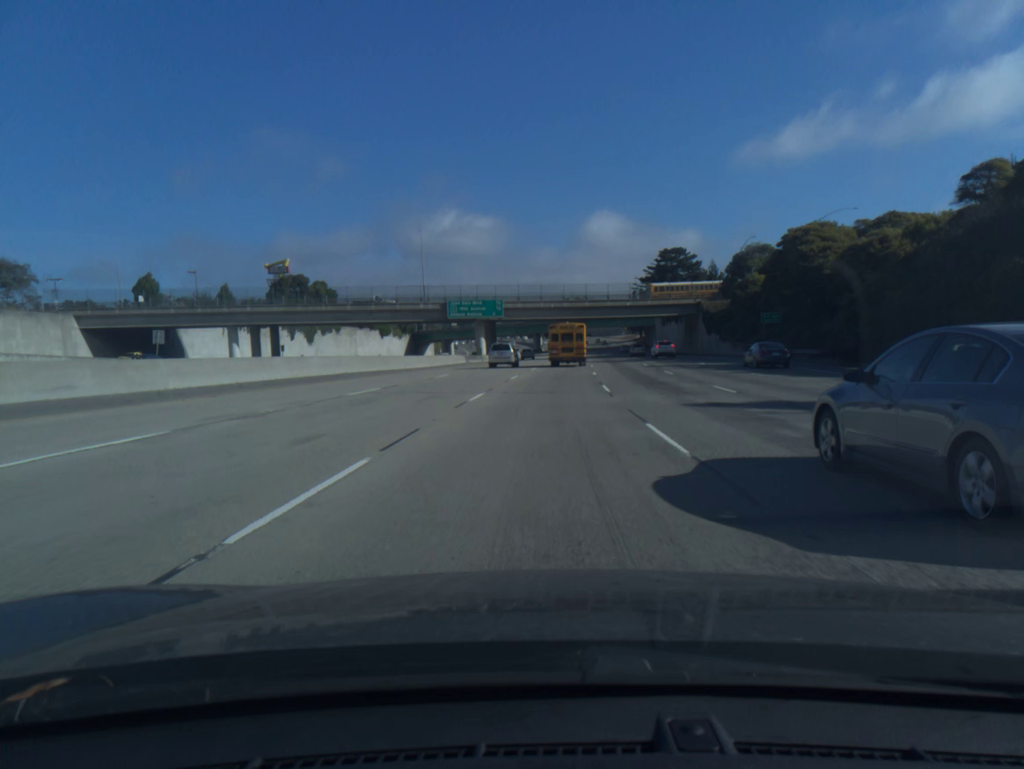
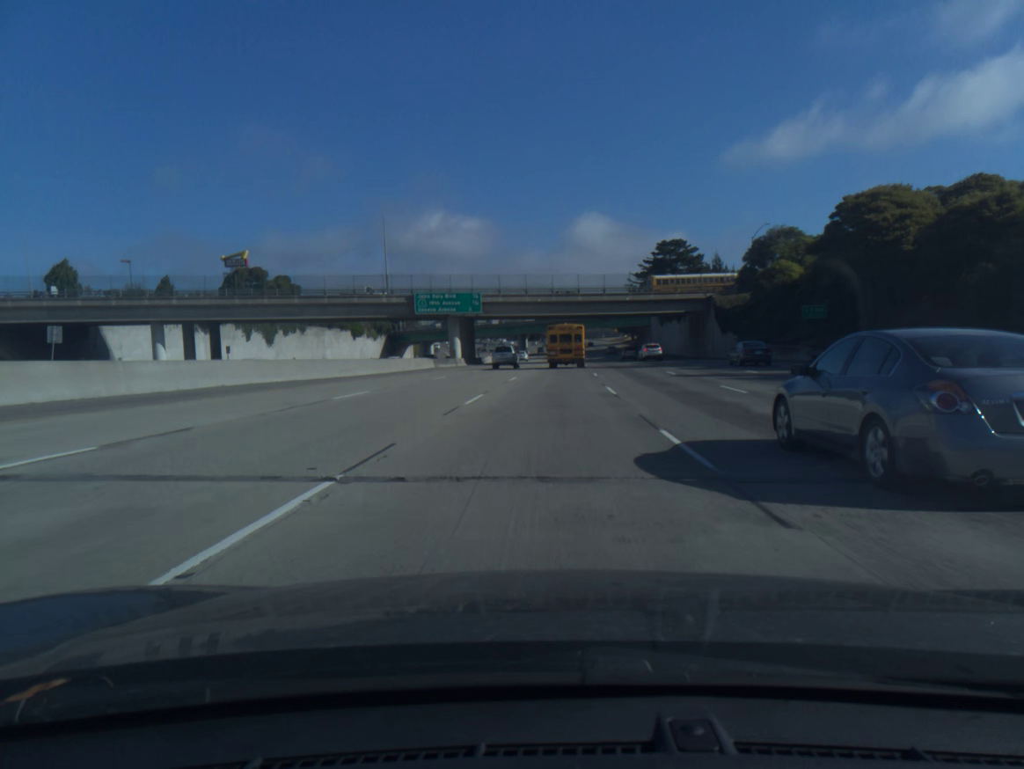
(+0.1, +15.6) m; +1°
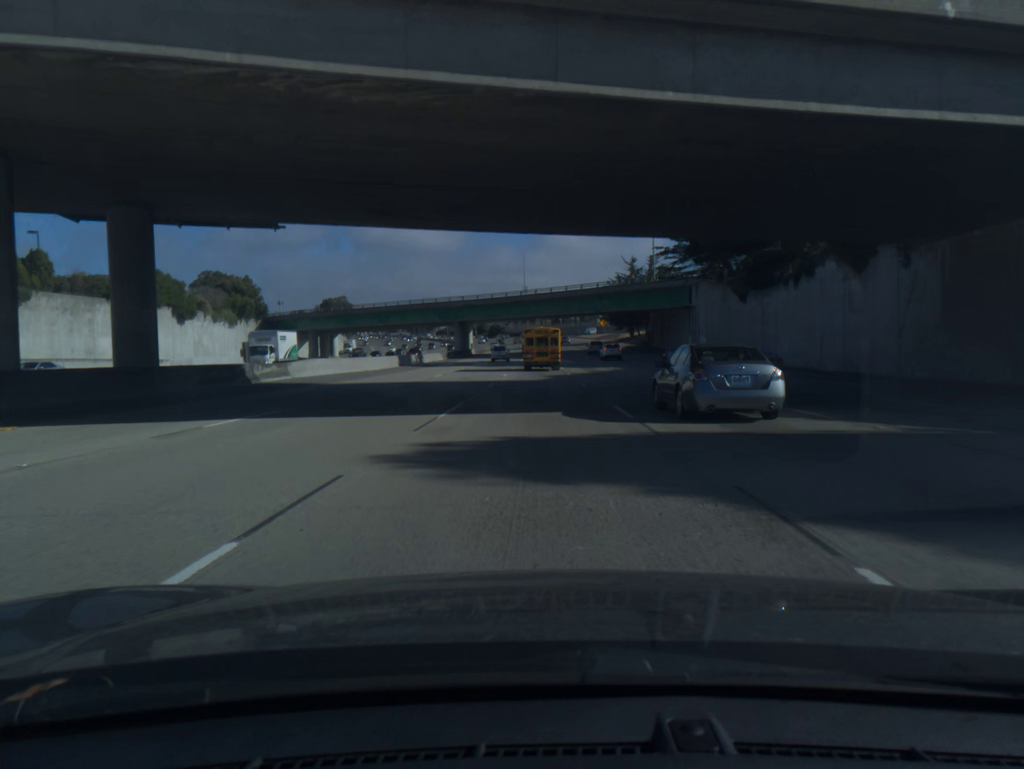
(+2.7, +77.8) m; +3°
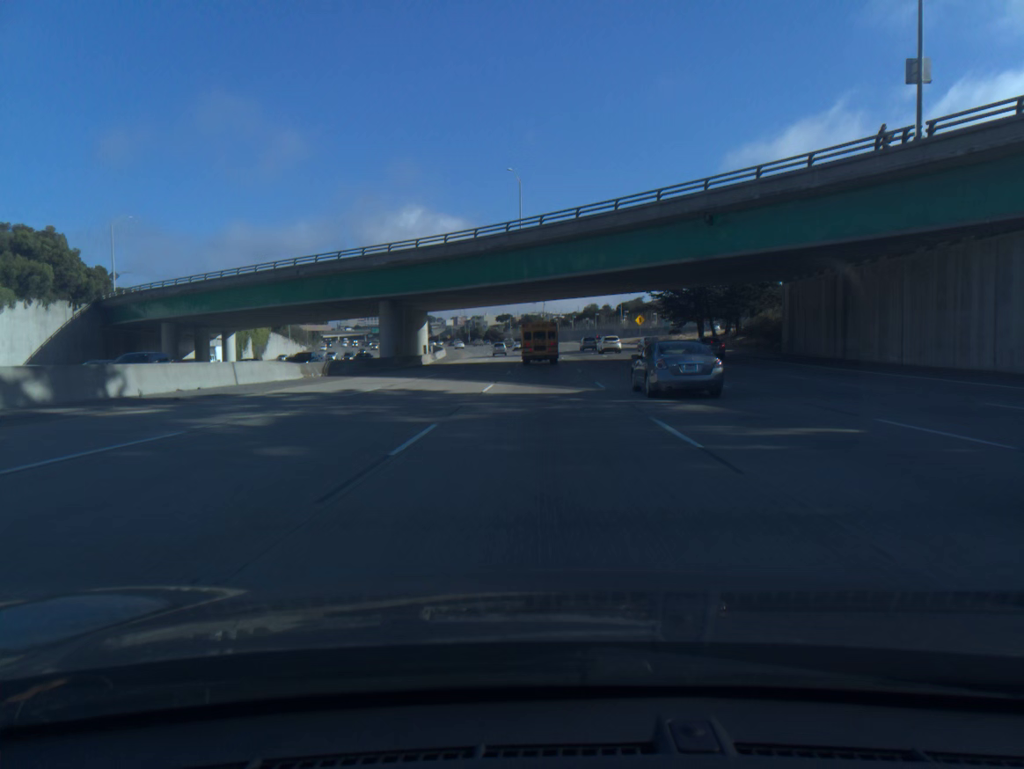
(-0.3, +62.2) m; 0°
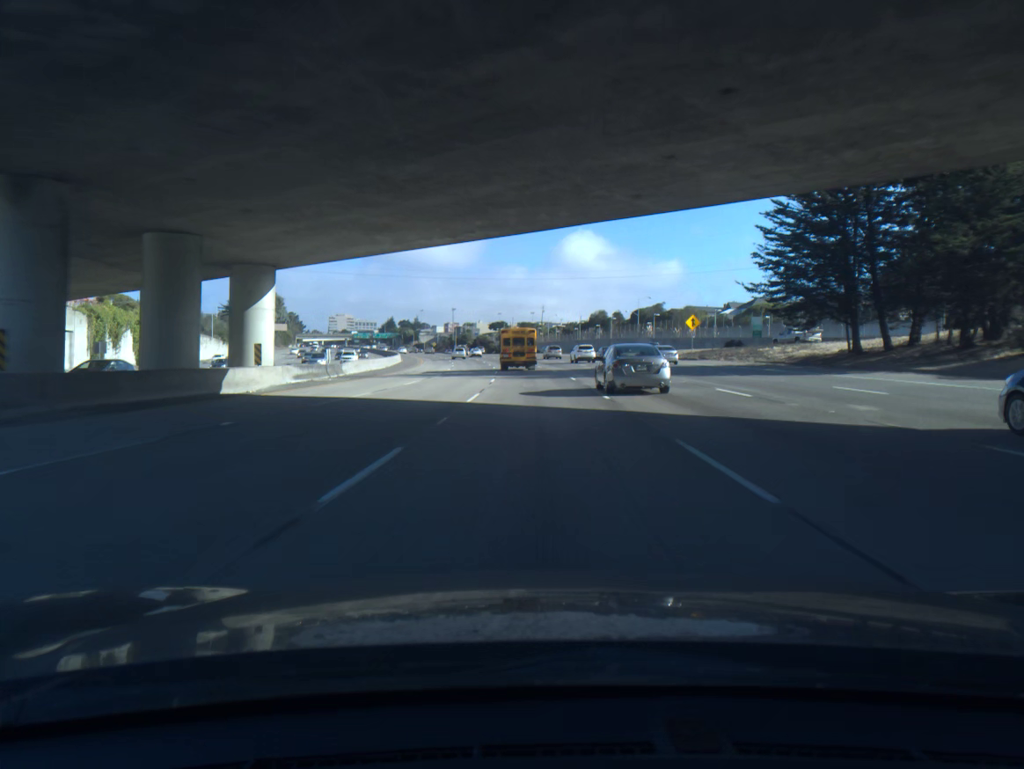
(+0.1, +46.2) m; 0°
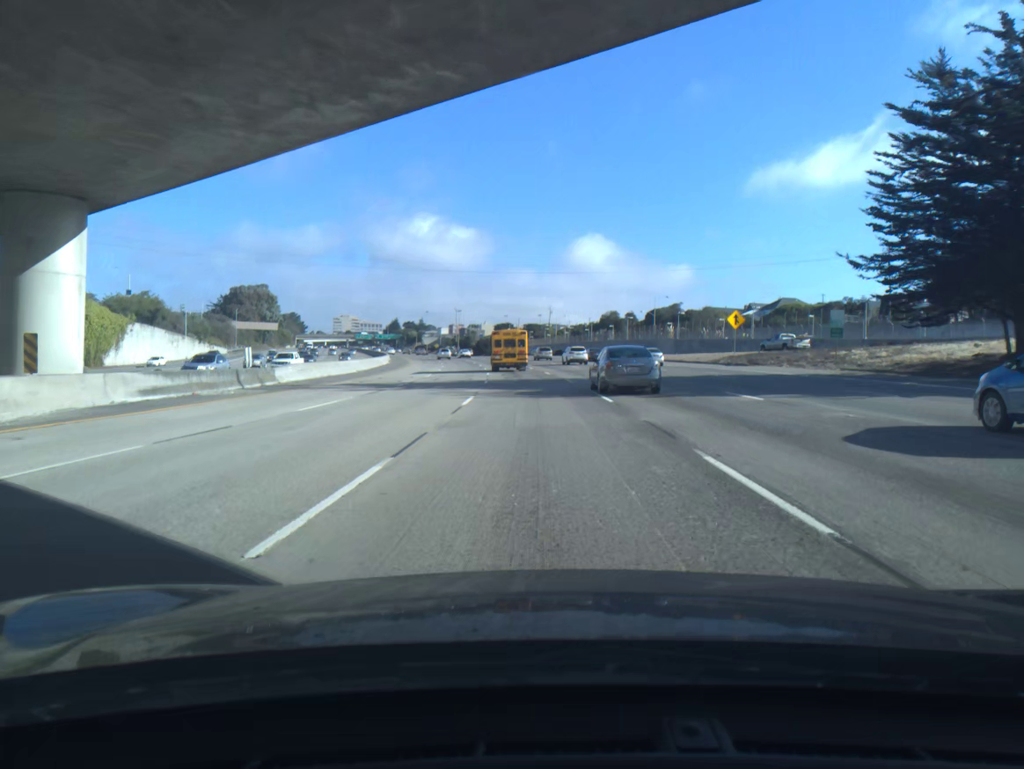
(0.0, +15.3) m; 0°
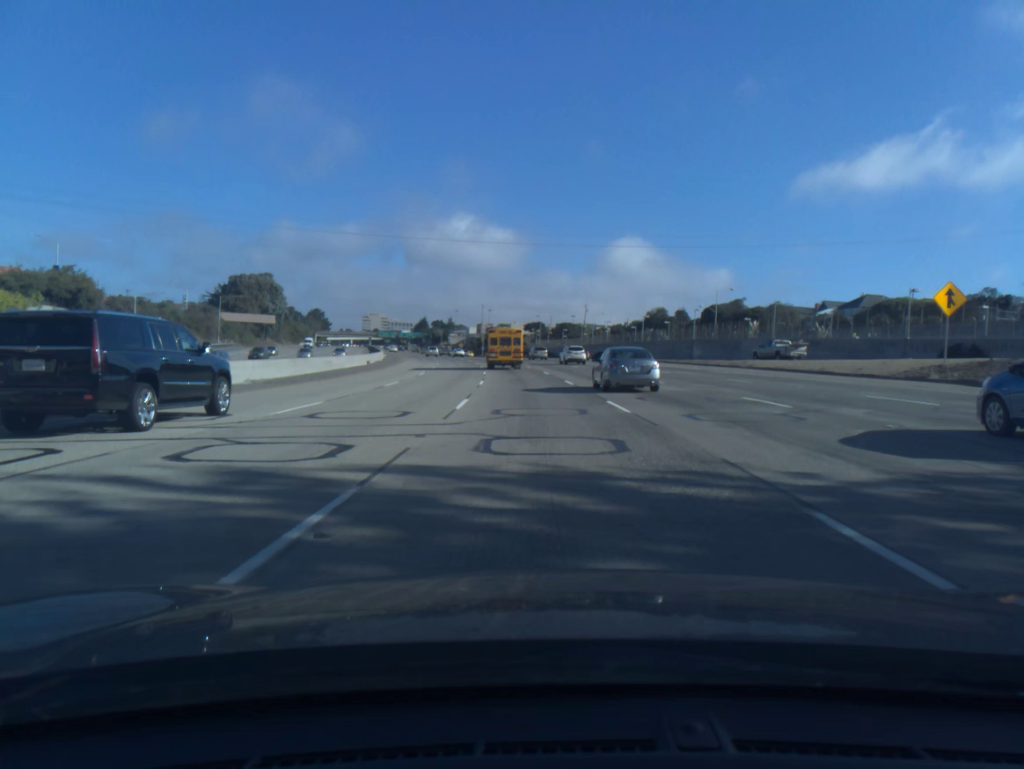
(-0.5, +30.5) m; -2°
